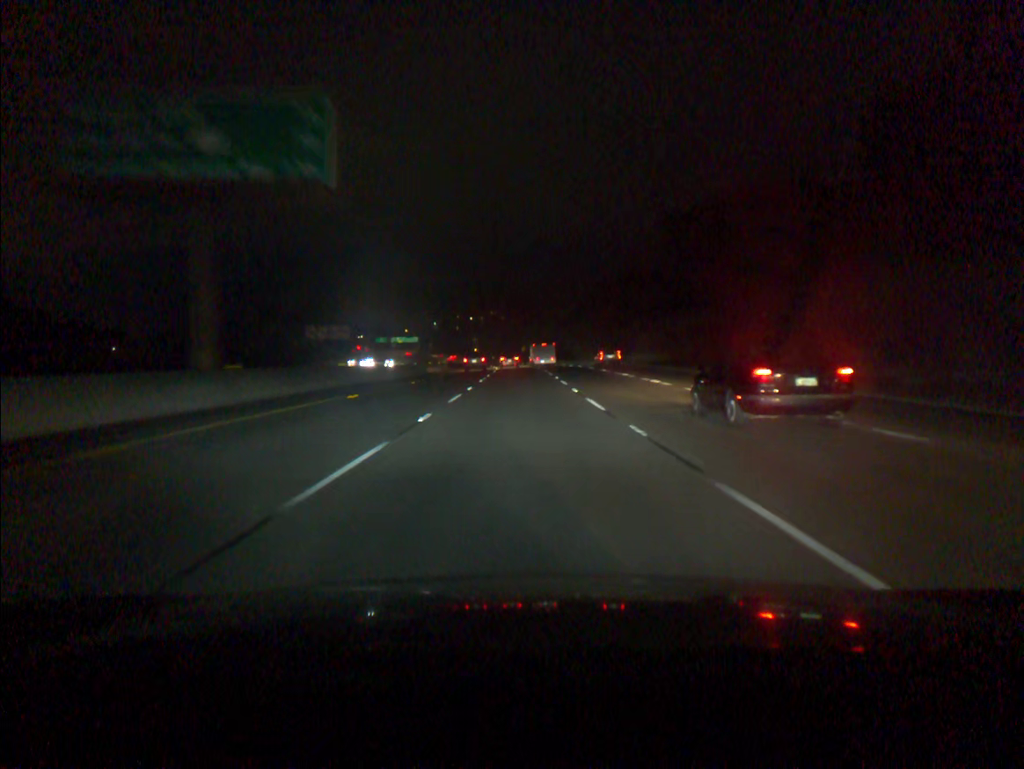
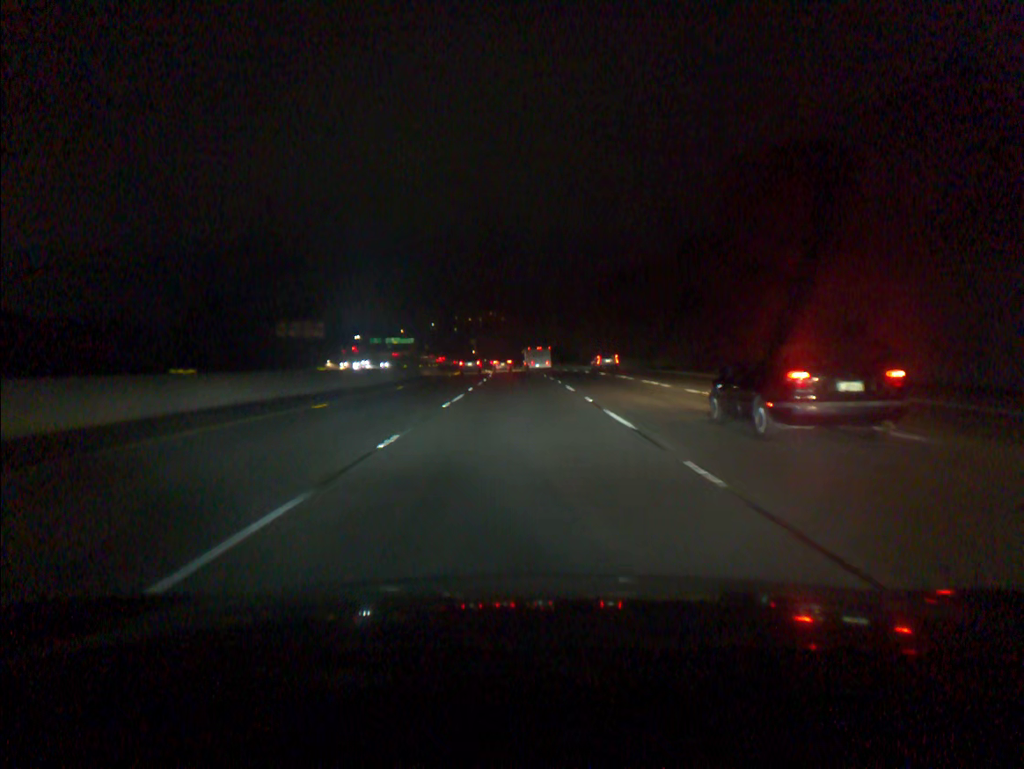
(0.0, +18.2) m; 0°
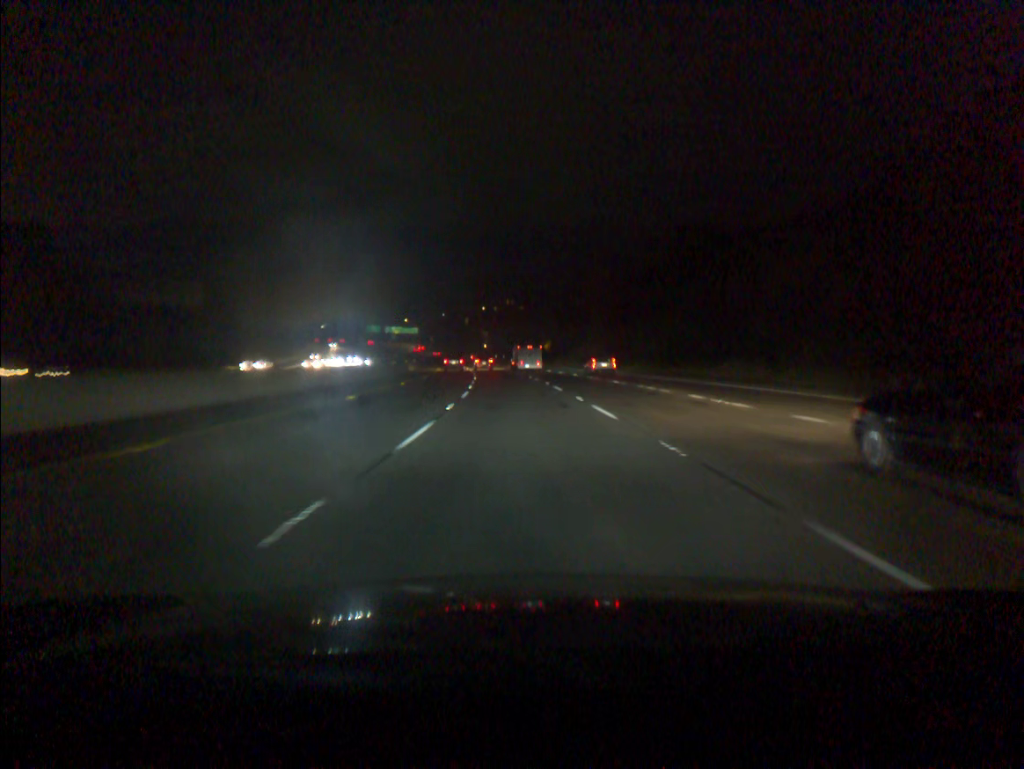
(-0.4, +54.5) m; -1°
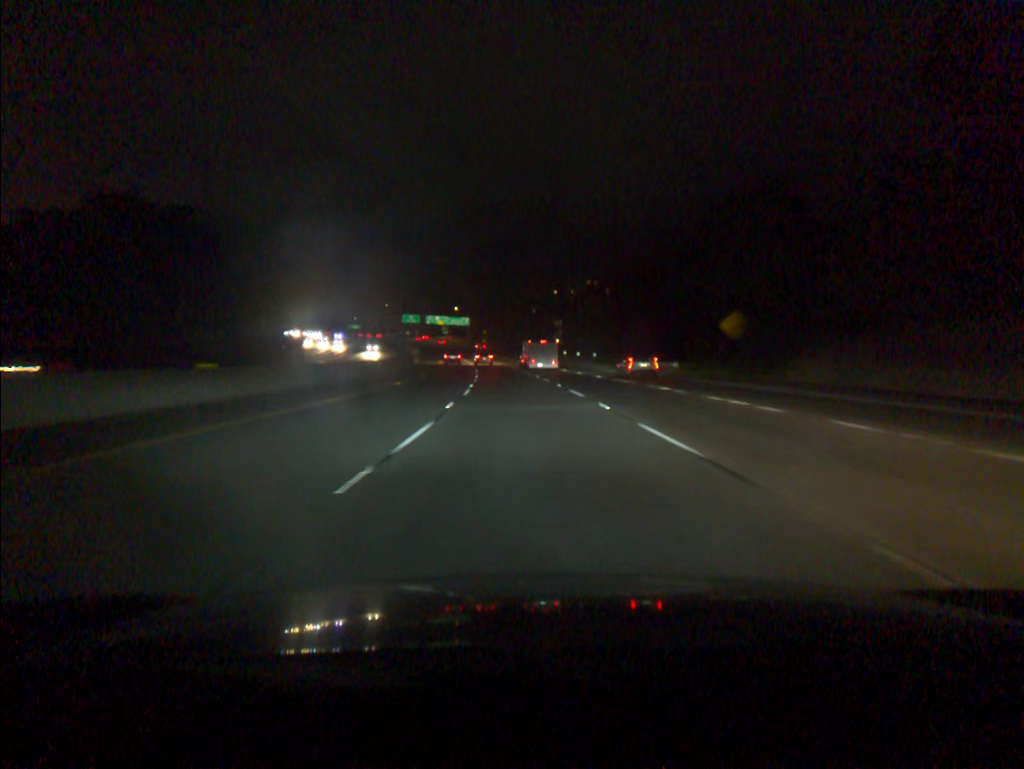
(-4.1, +91.0) m; -5°
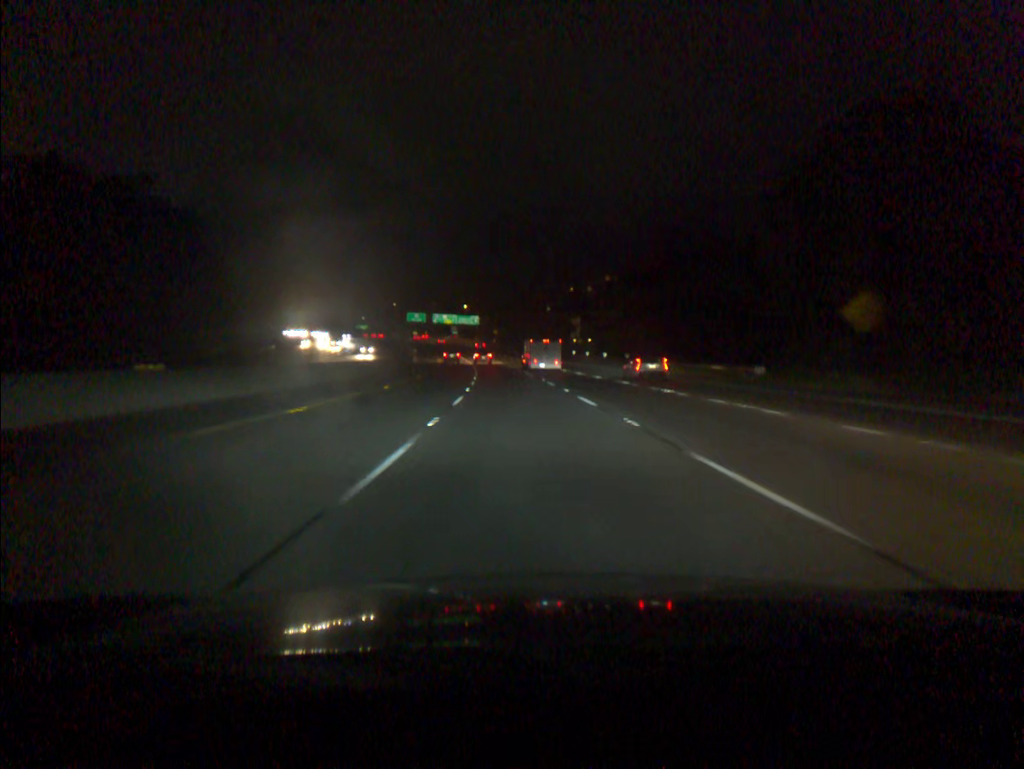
(-0.1, +18.3) m; -1°
